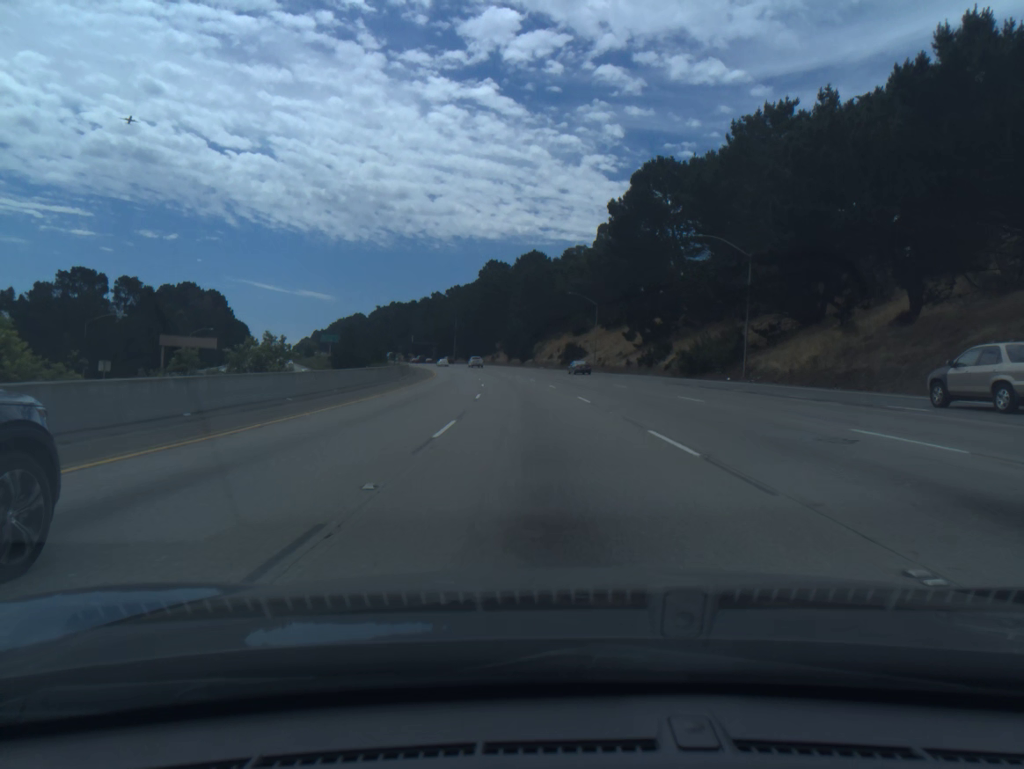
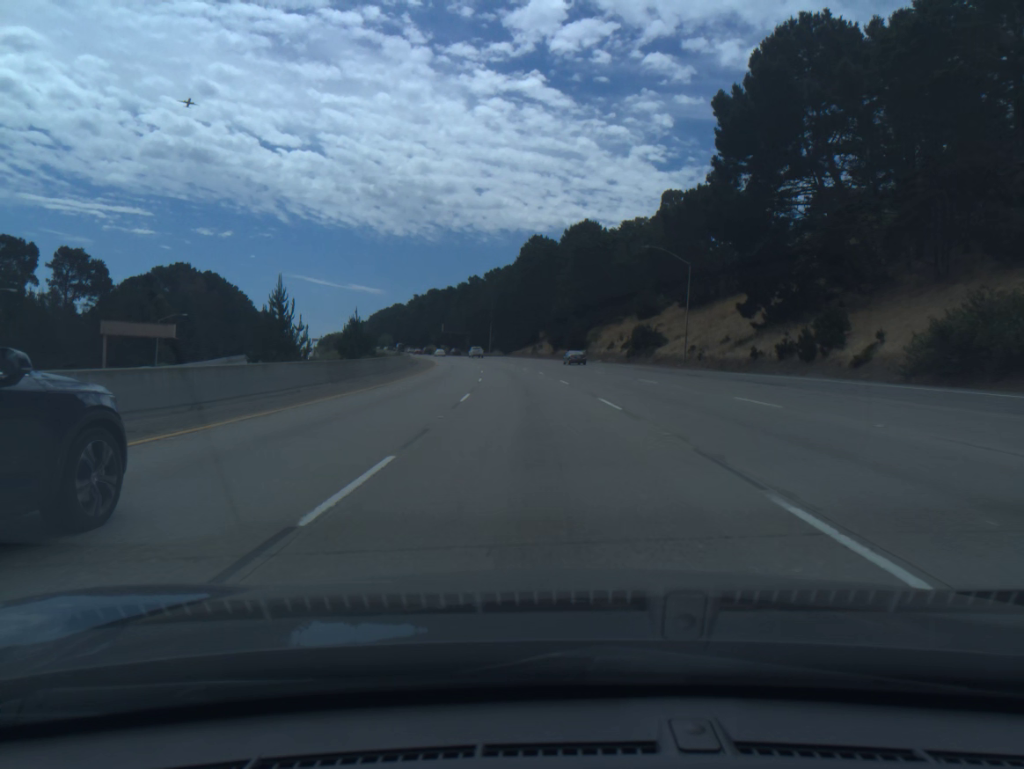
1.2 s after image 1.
(-1.1, +36.4) m; -3°
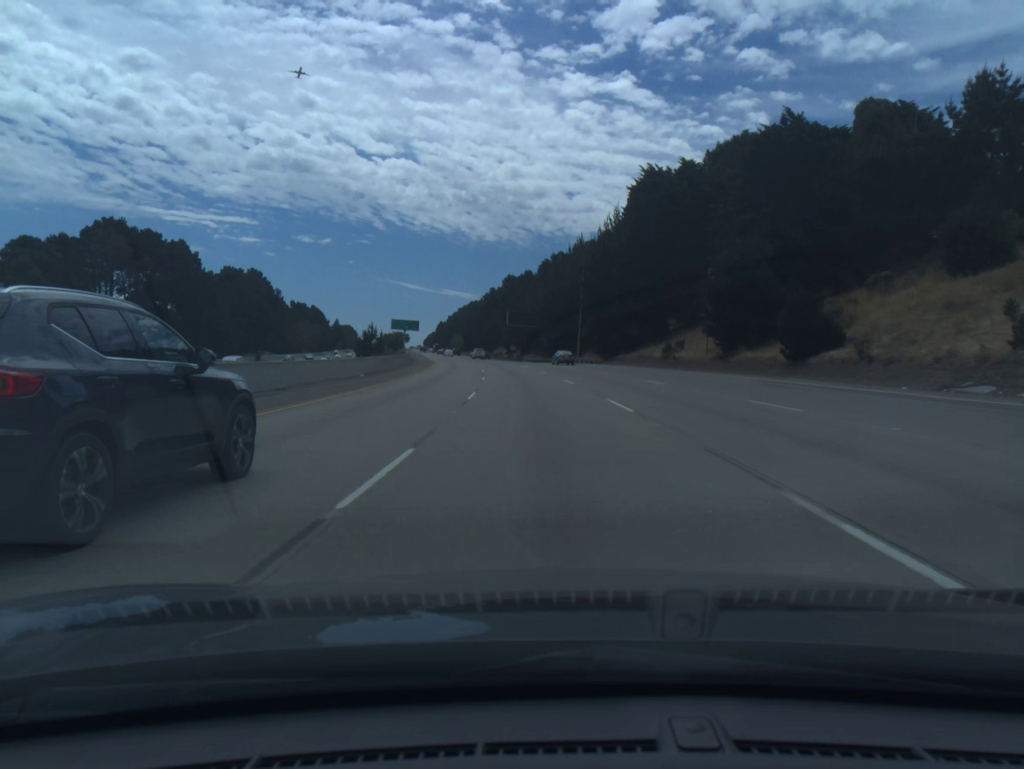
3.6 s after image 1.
(-4.4, +72.9) m; -7°
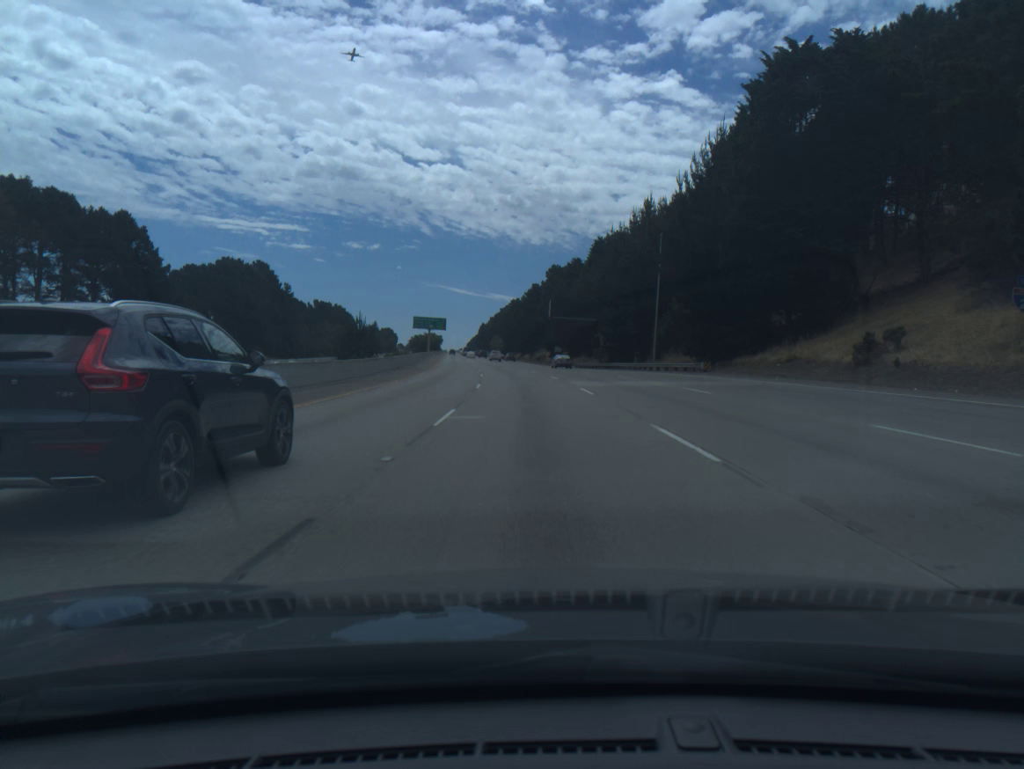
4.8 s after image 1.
(-1.0, +36.6) m; -3°
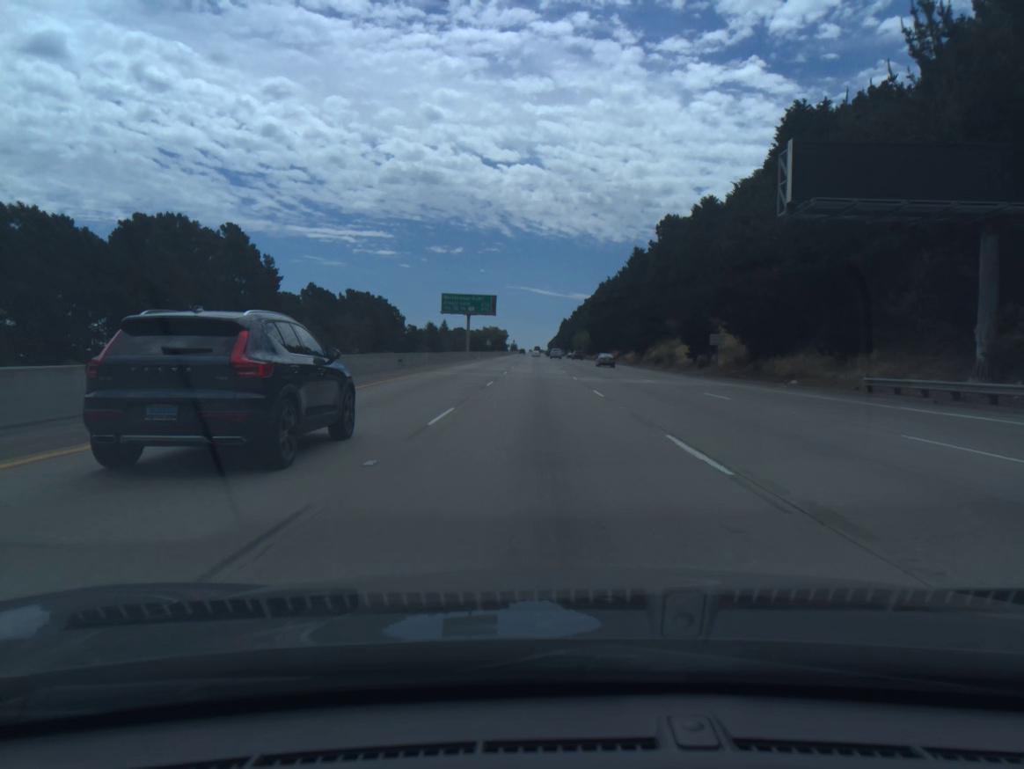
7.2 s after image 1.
(-4.3, +73.1) m; -6°
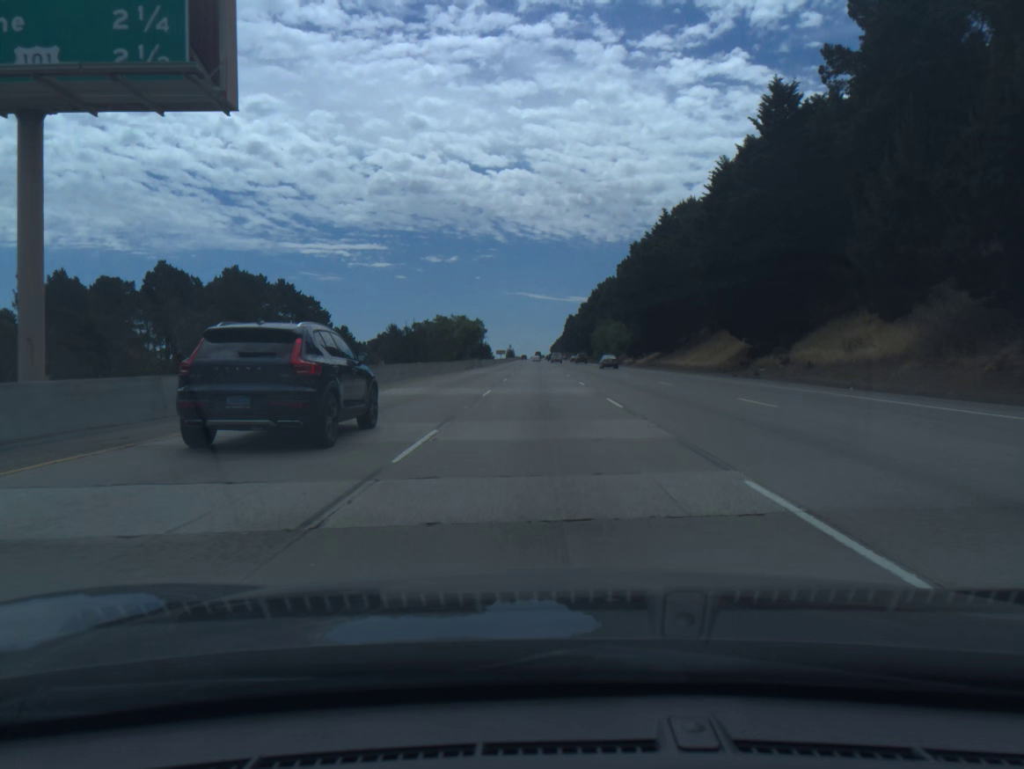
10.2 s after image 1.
(-0.7, +91.9) m; 0°
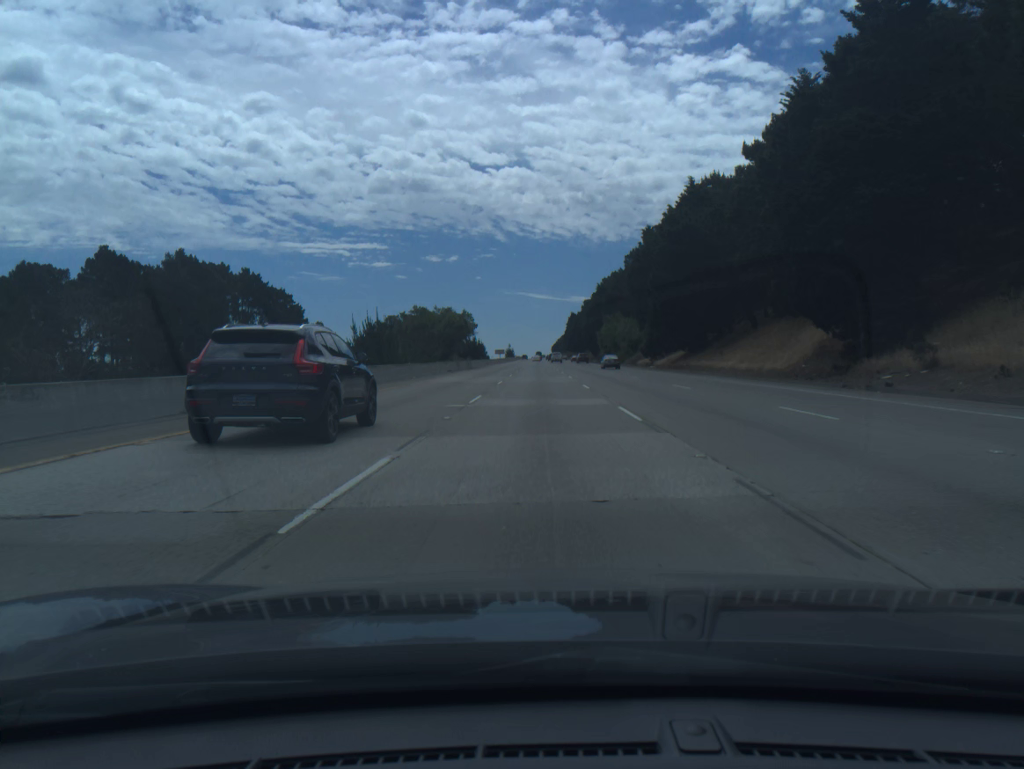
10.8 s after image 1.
(0.0, +18.3) m; 0°
